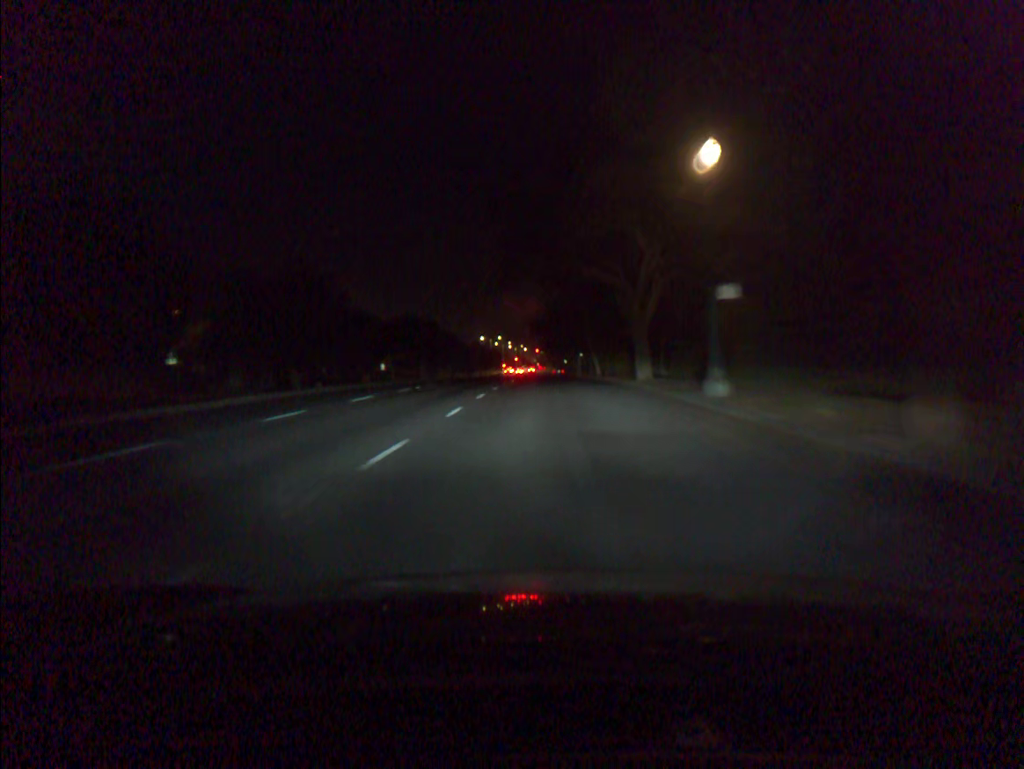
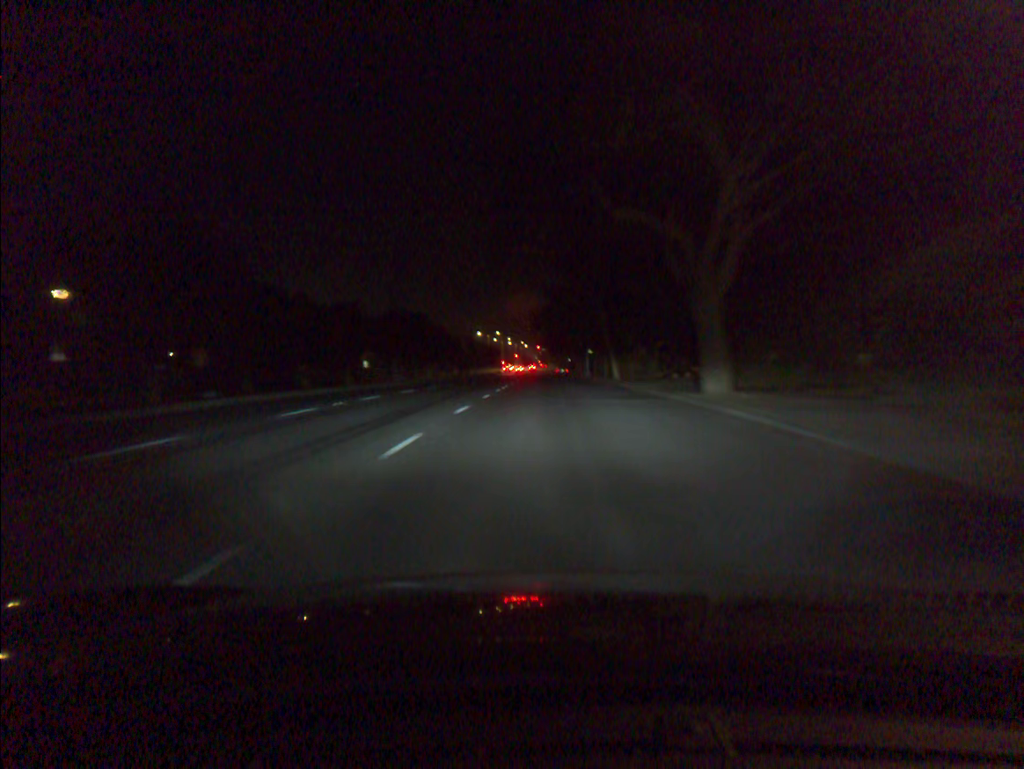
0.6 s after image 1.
(0.0, +13.8) m; 0°
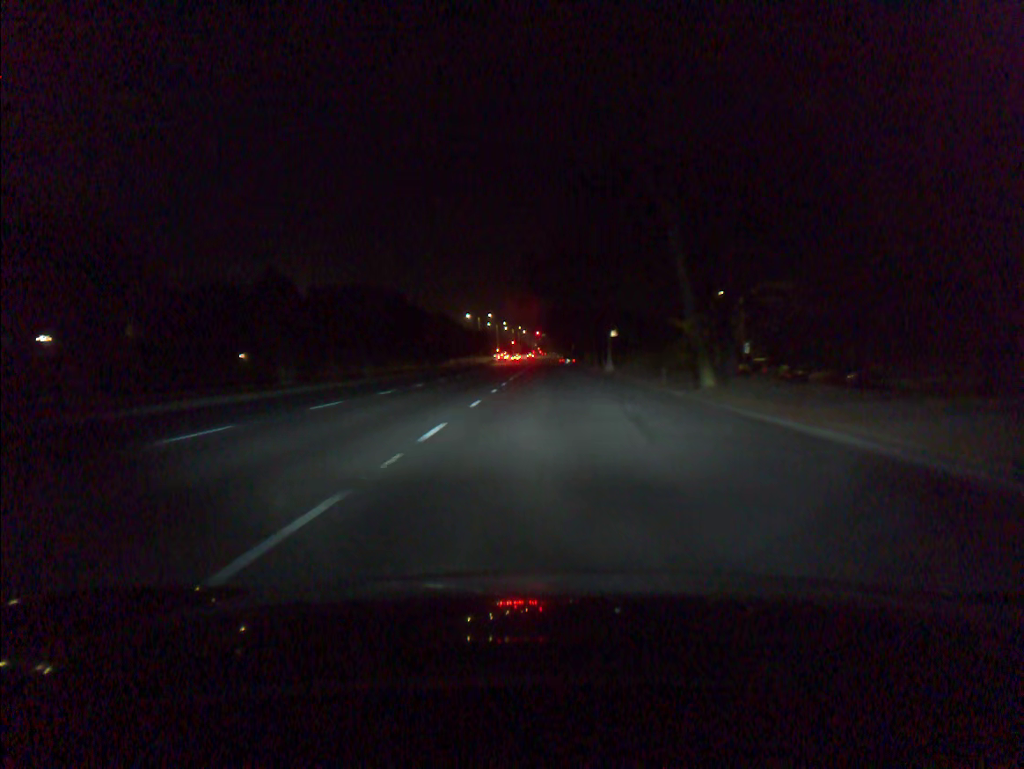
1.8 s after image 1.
(0.0, +26.8) m; 0°
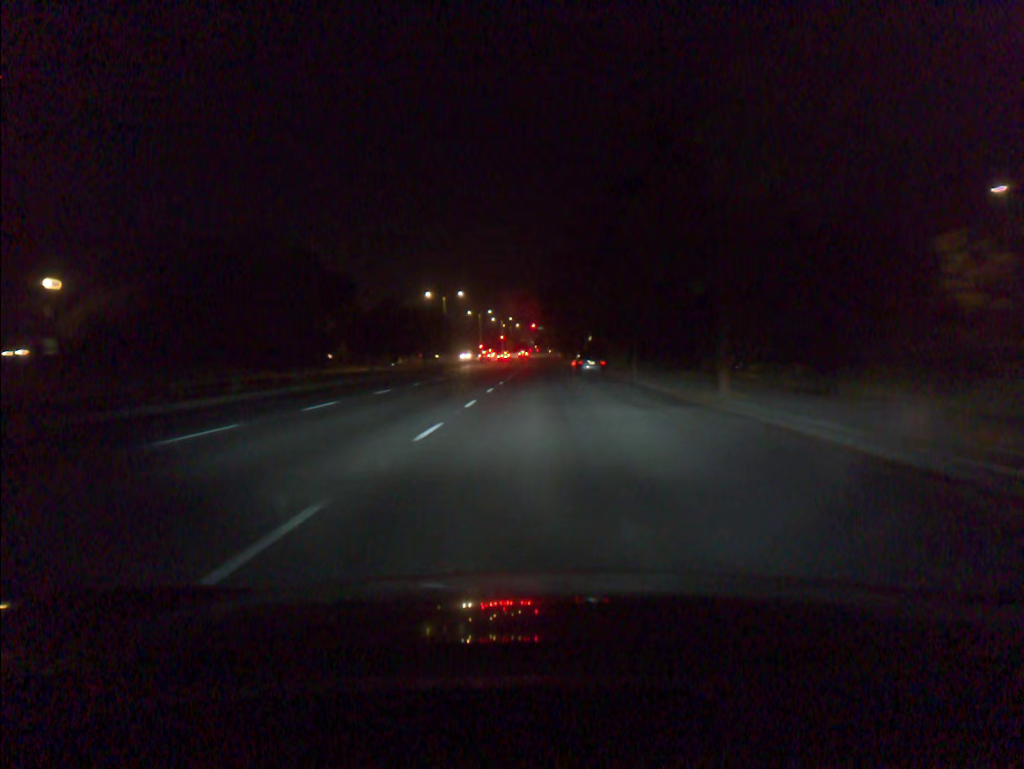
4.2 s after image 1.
(+0.2, +51.0) m; 0°
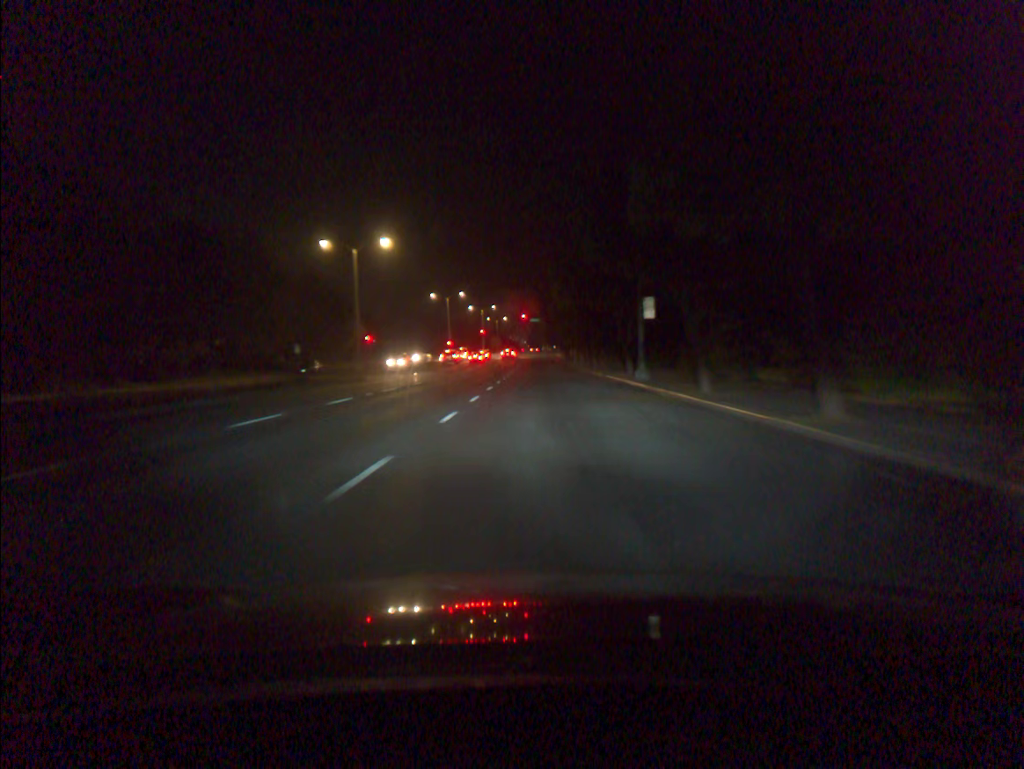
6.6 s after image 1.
(0.0, +47.7) m; +1°
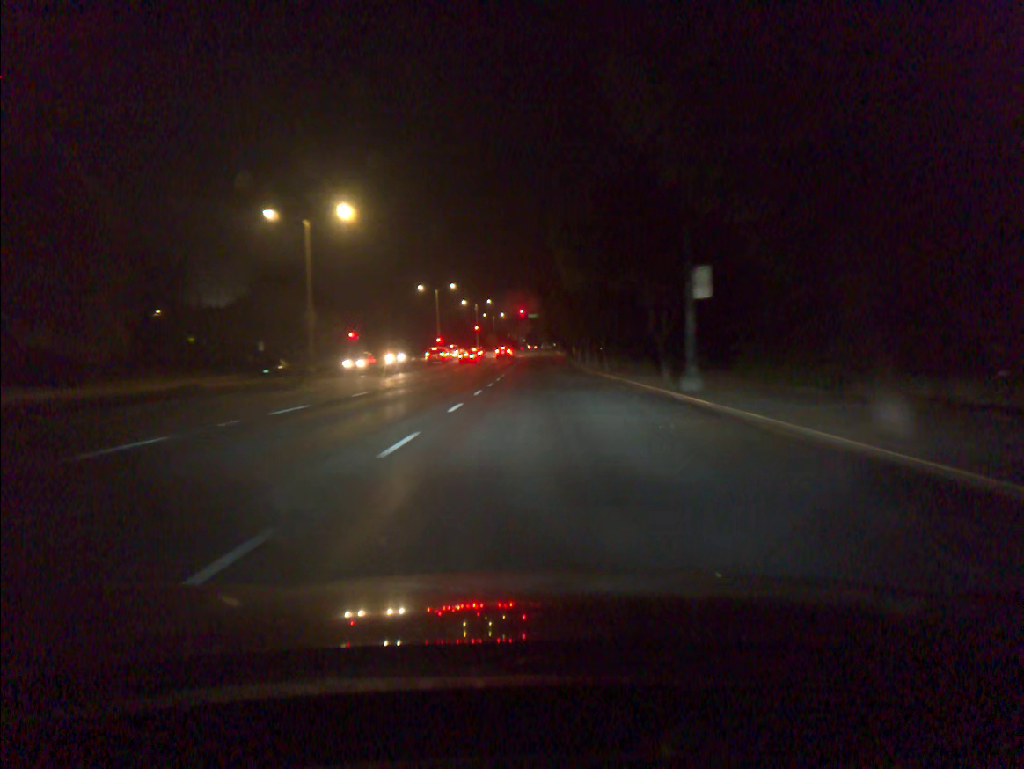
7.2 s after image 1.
(0.0, +11.4) m; 0°
